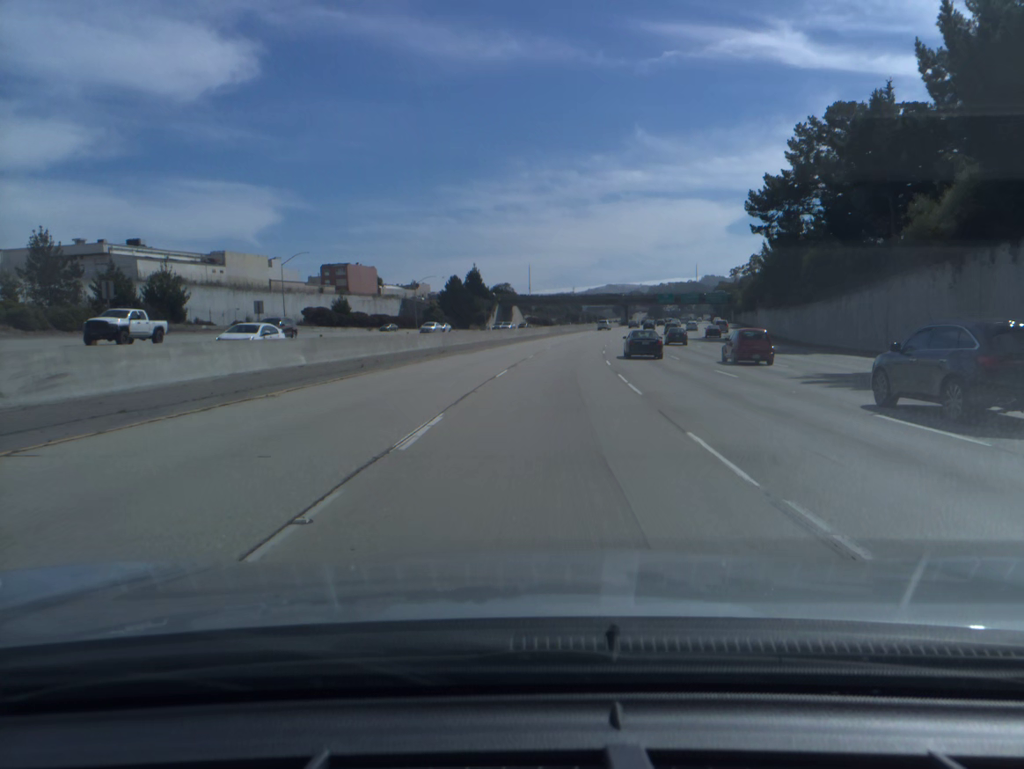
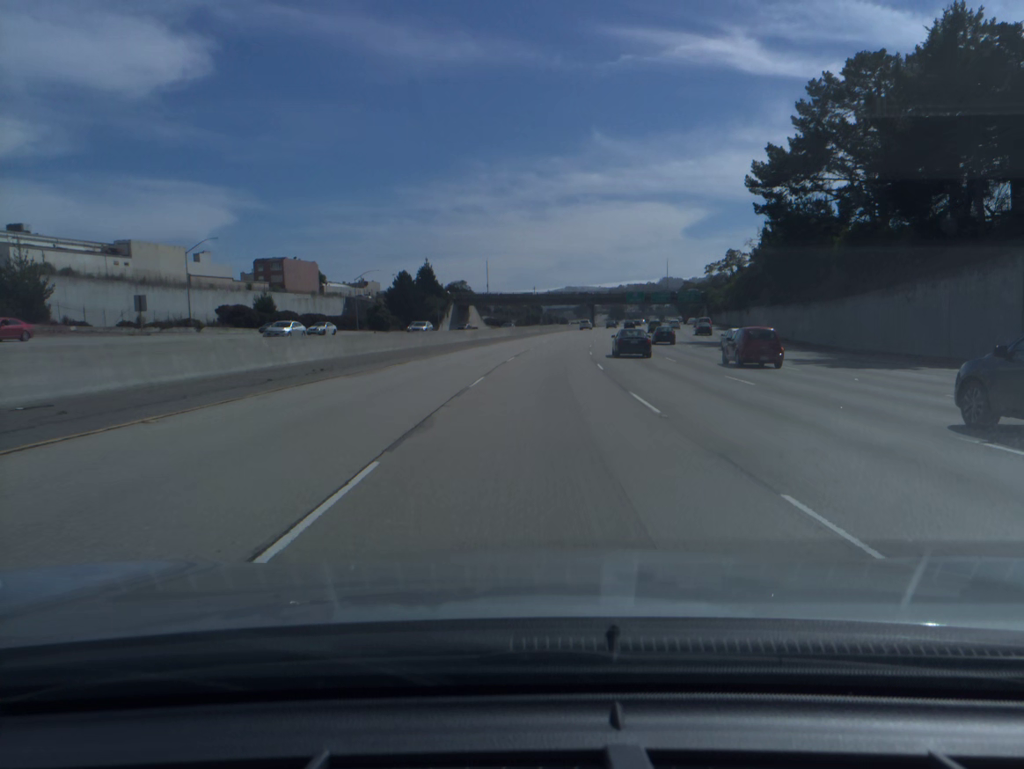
(+0.4, +18.8) m; +3°
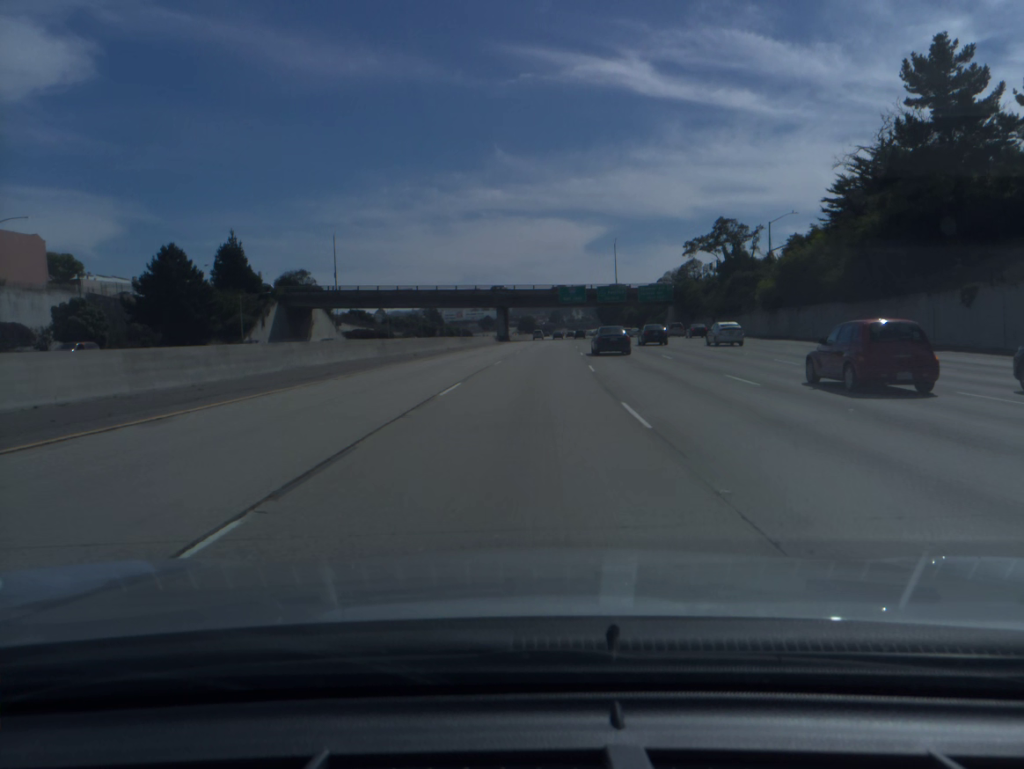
(+5.2, +75.1) m; +7°
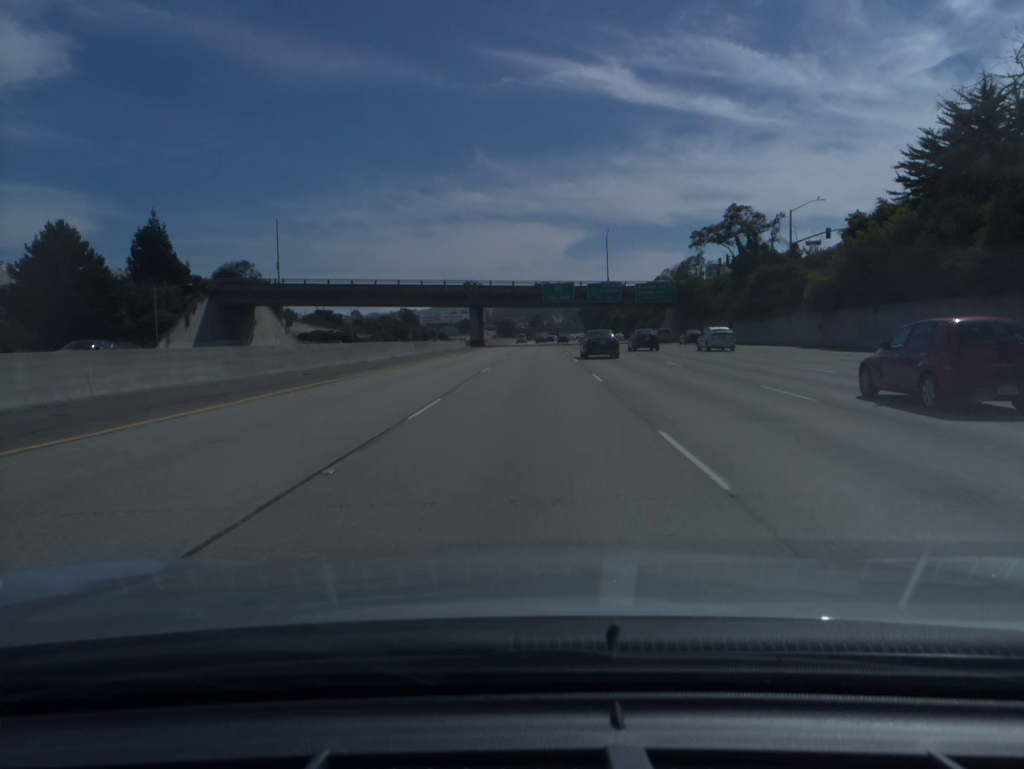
(+0.2, +18.8) m; +1°
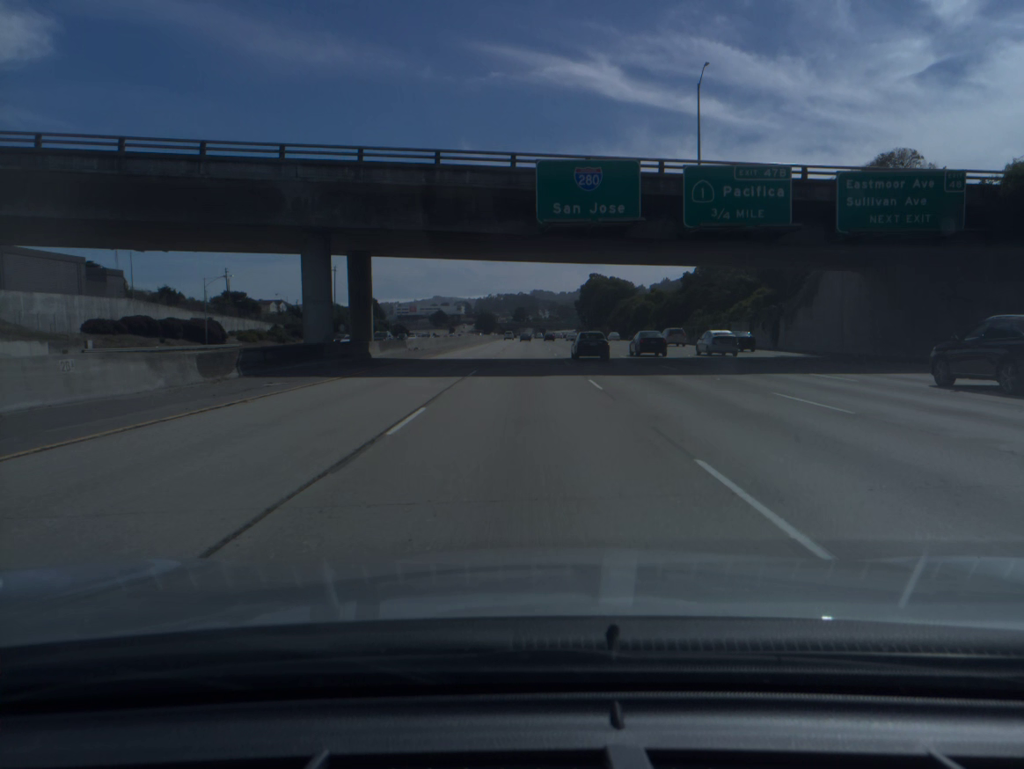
(+1.5, +75.2) m; +1°
